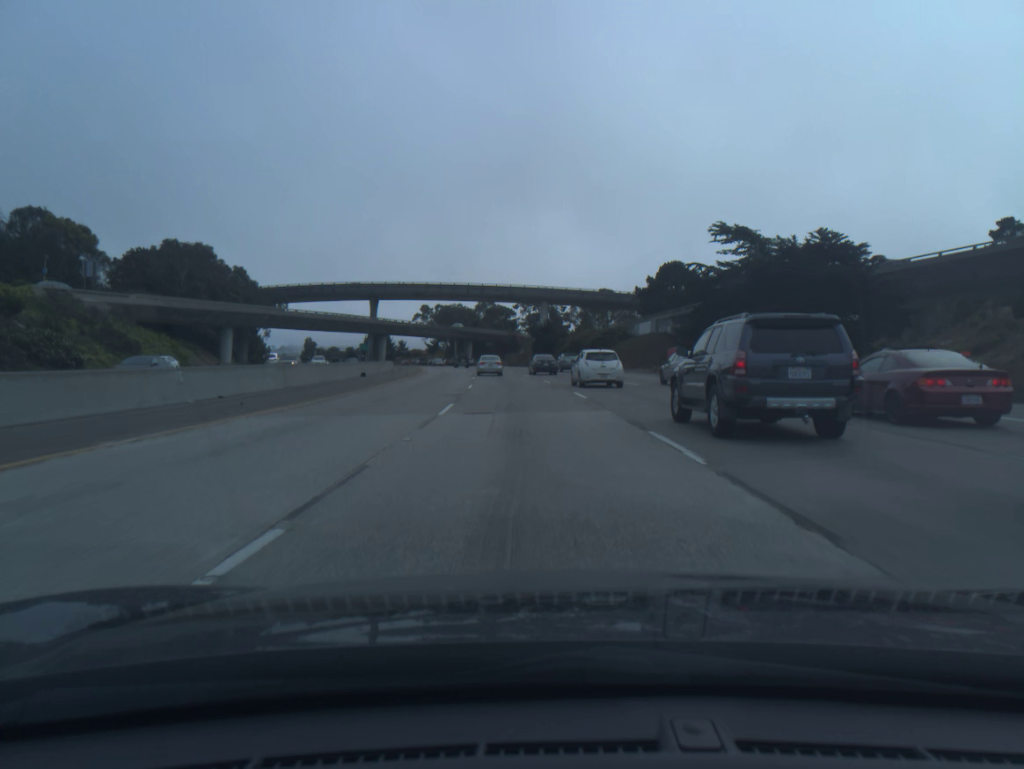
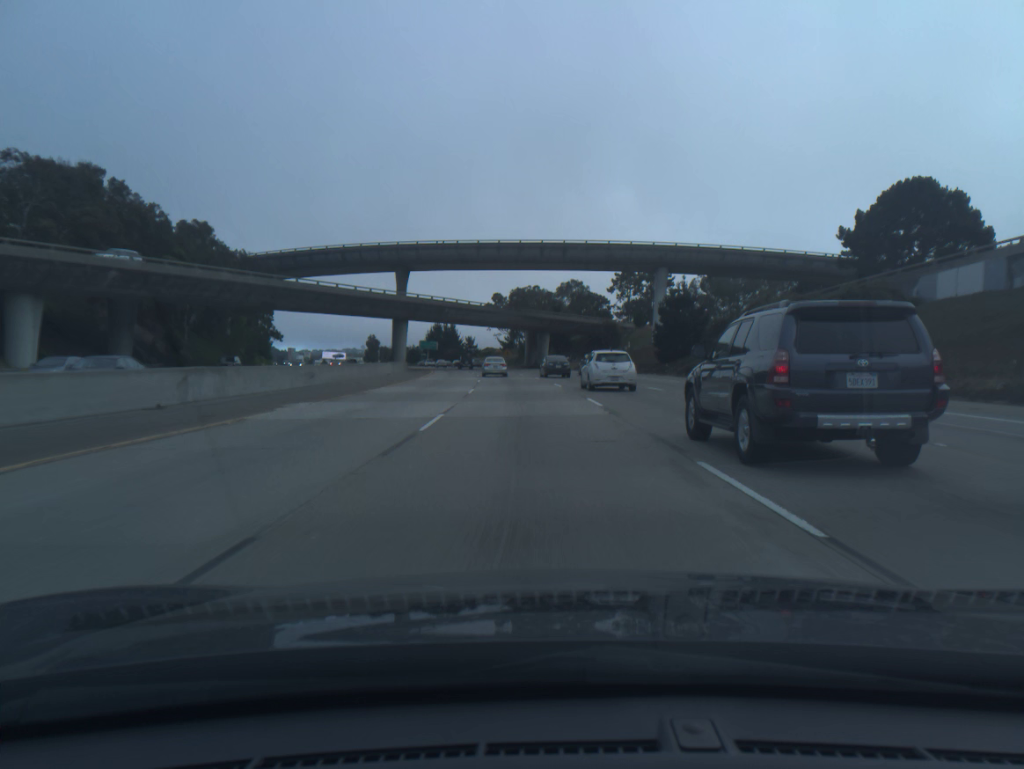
(-3.5, +61.6) m; -6°
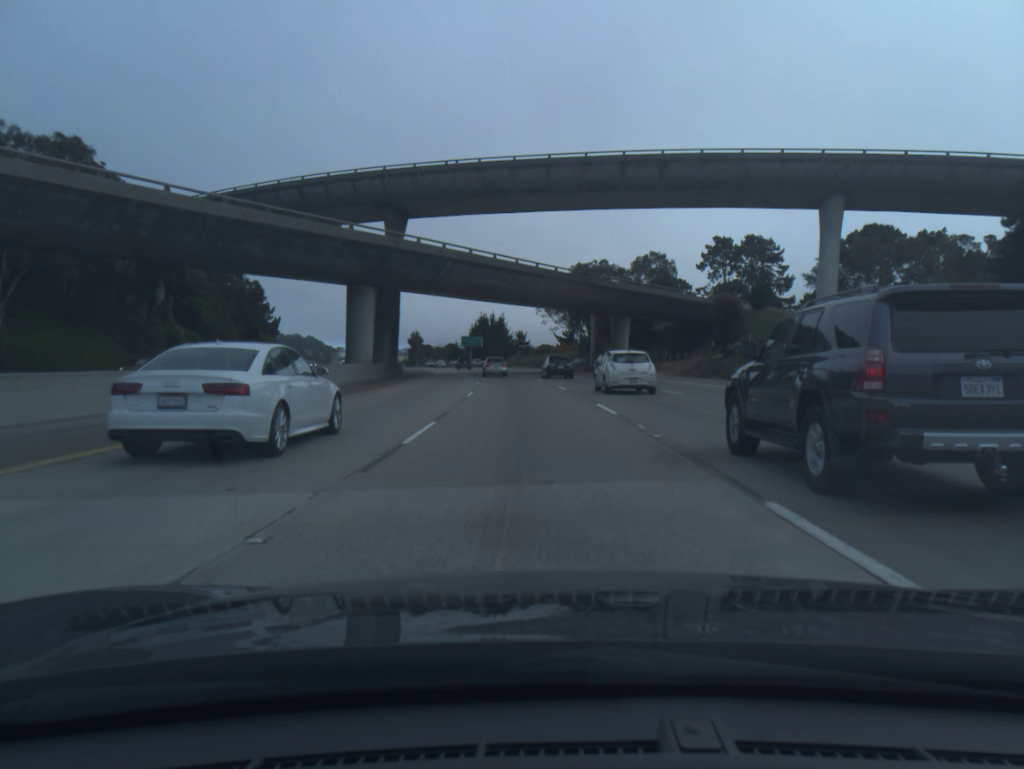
(-1.7, +46.4) m; -4°
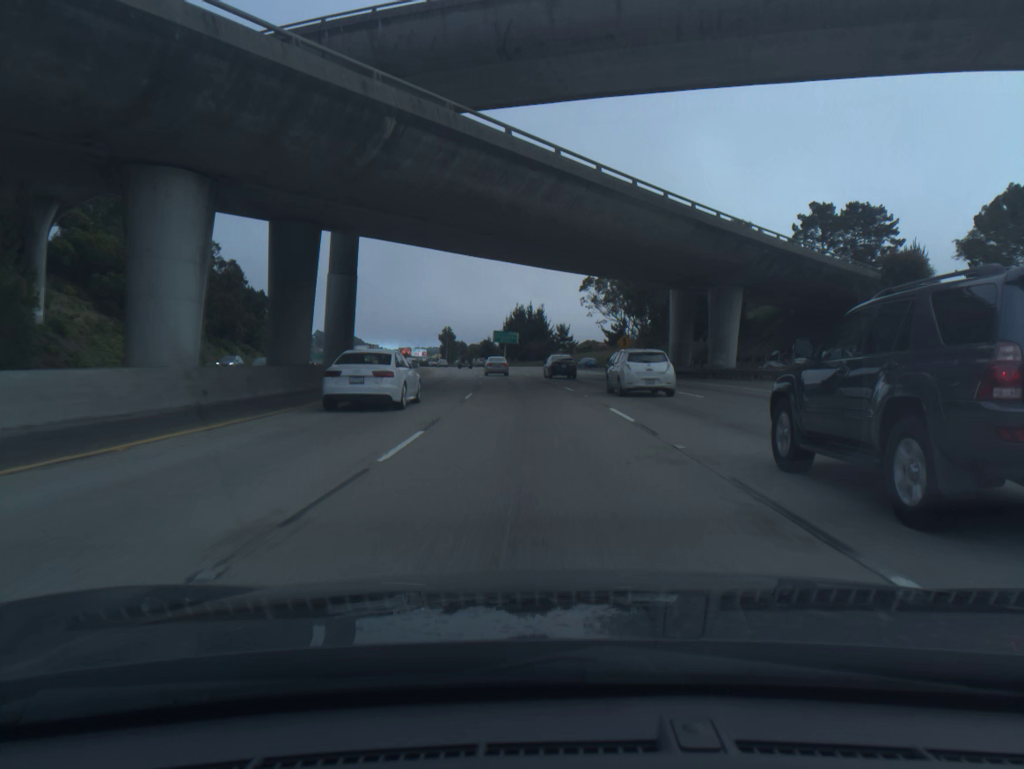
(-0.8, +31.2) m; -3°
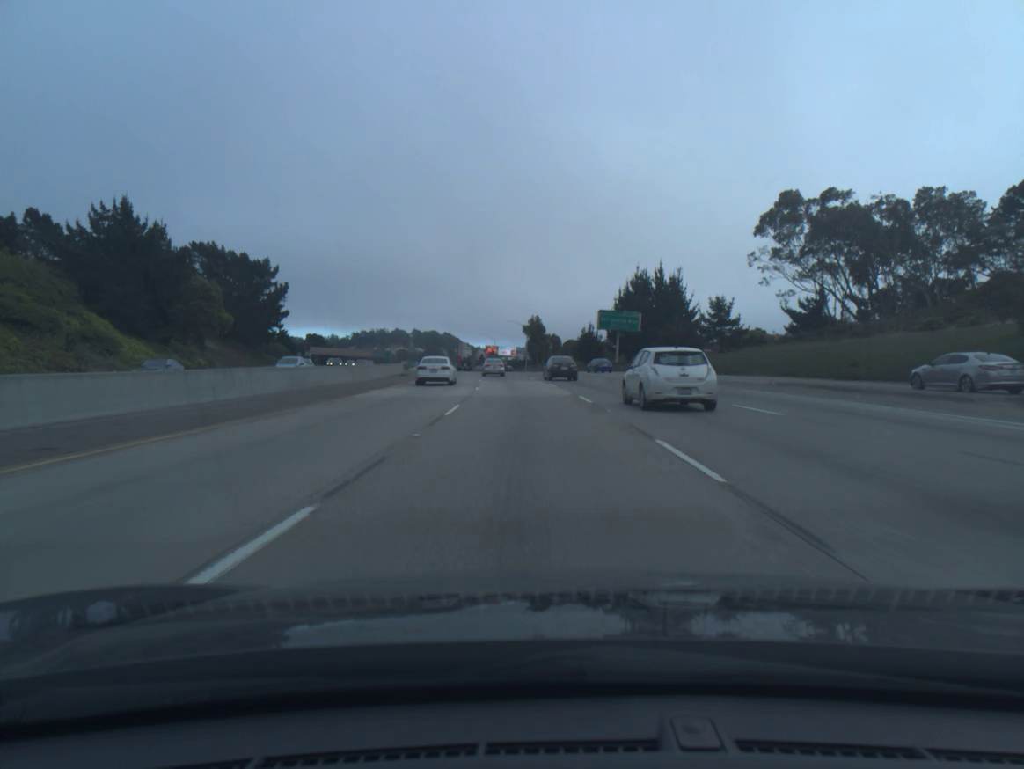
(-5.0, +79.7) m; -7°
